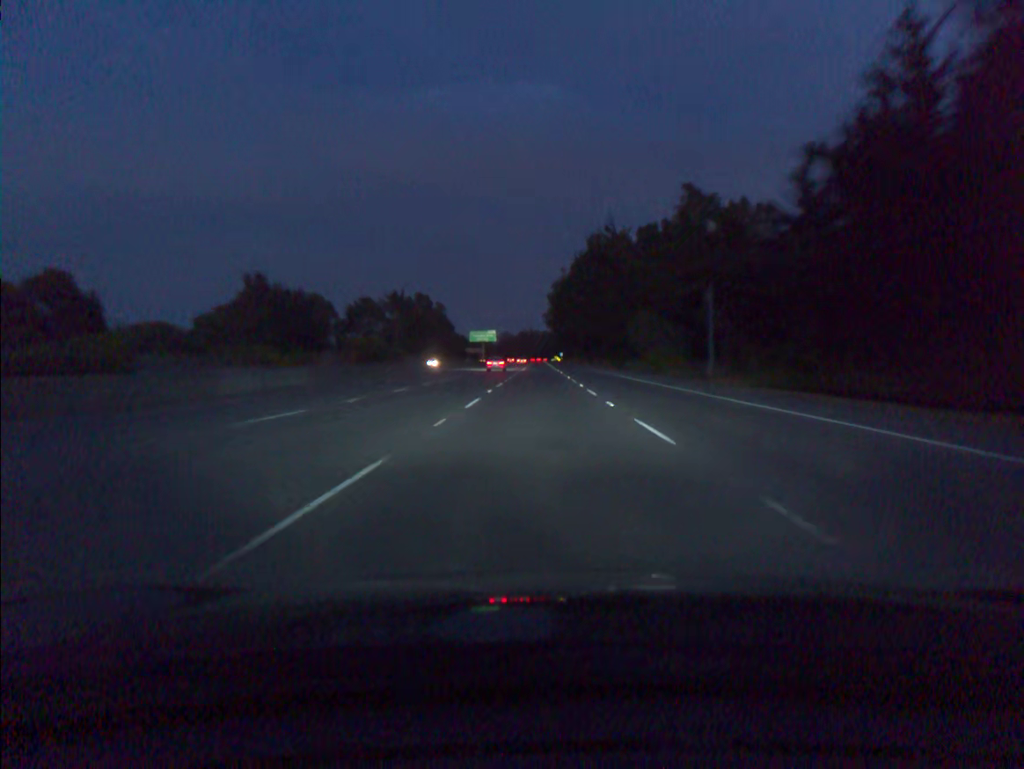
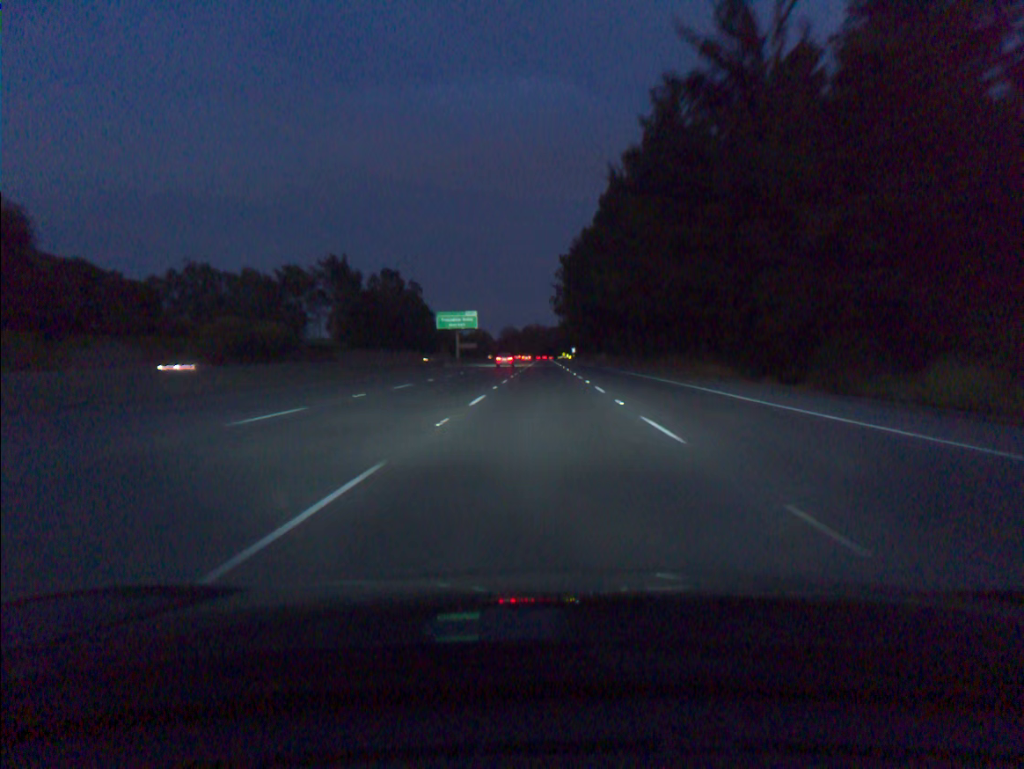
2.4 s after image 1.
(-0.3, +73.3) m; 0°
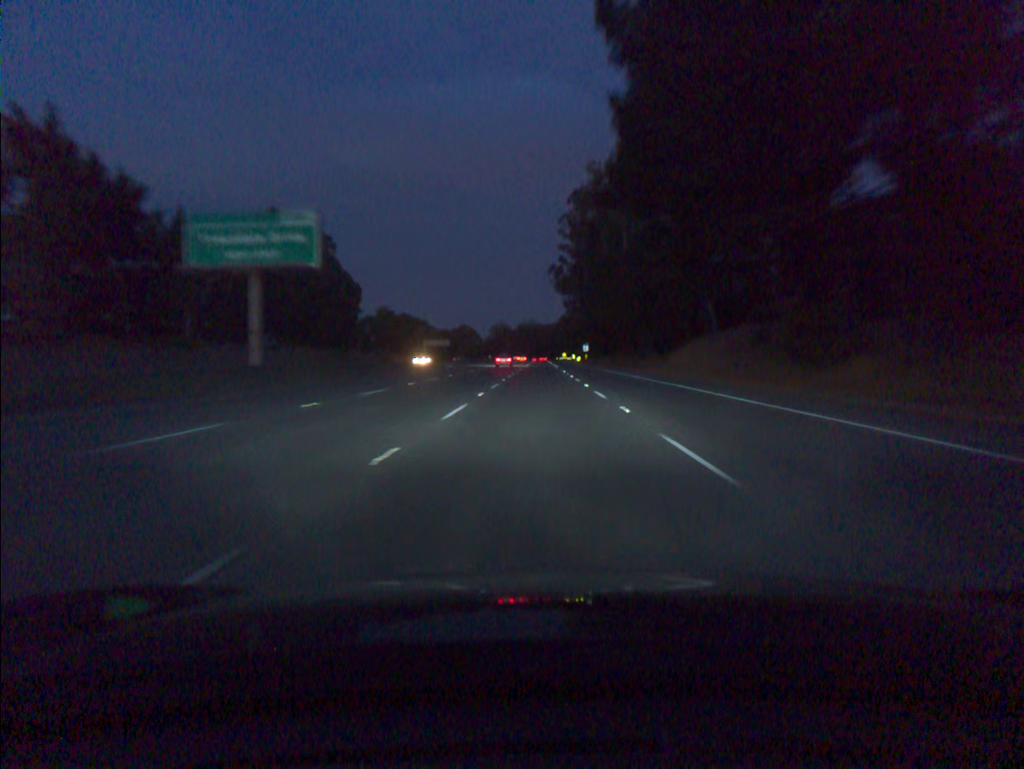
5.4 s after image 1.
(+0.4, +91.6) m; 0°
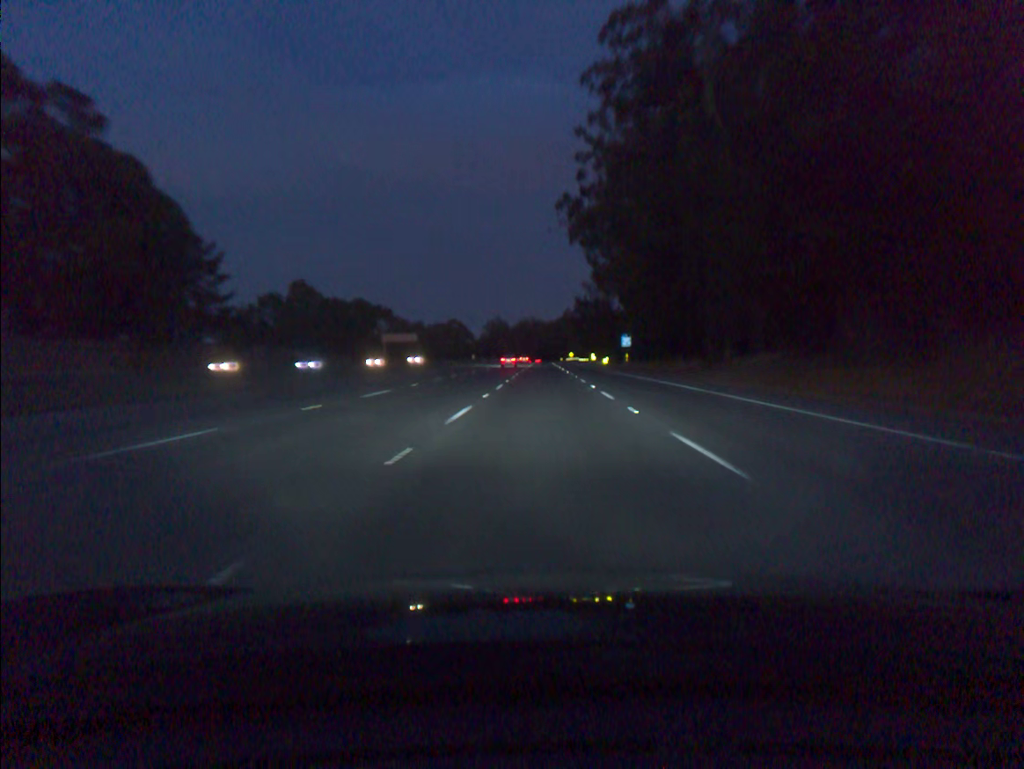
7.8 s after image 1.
(-0.2, +73.3) m; 0°
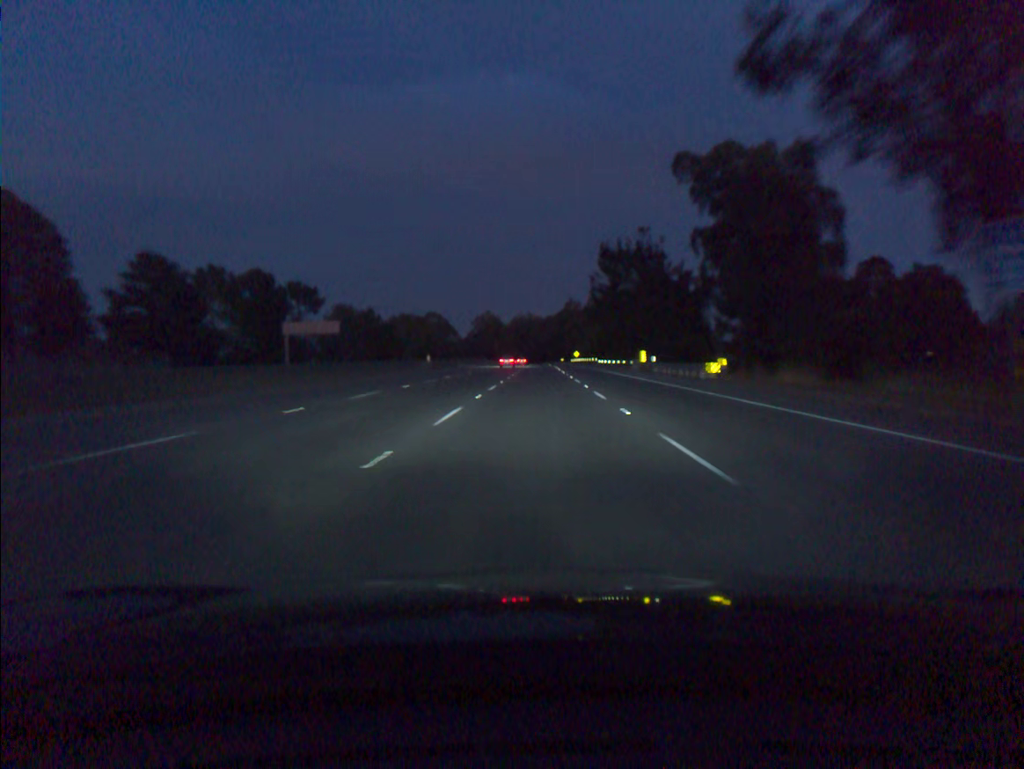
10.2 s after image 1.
(+0.3, +73.3) m; 0°
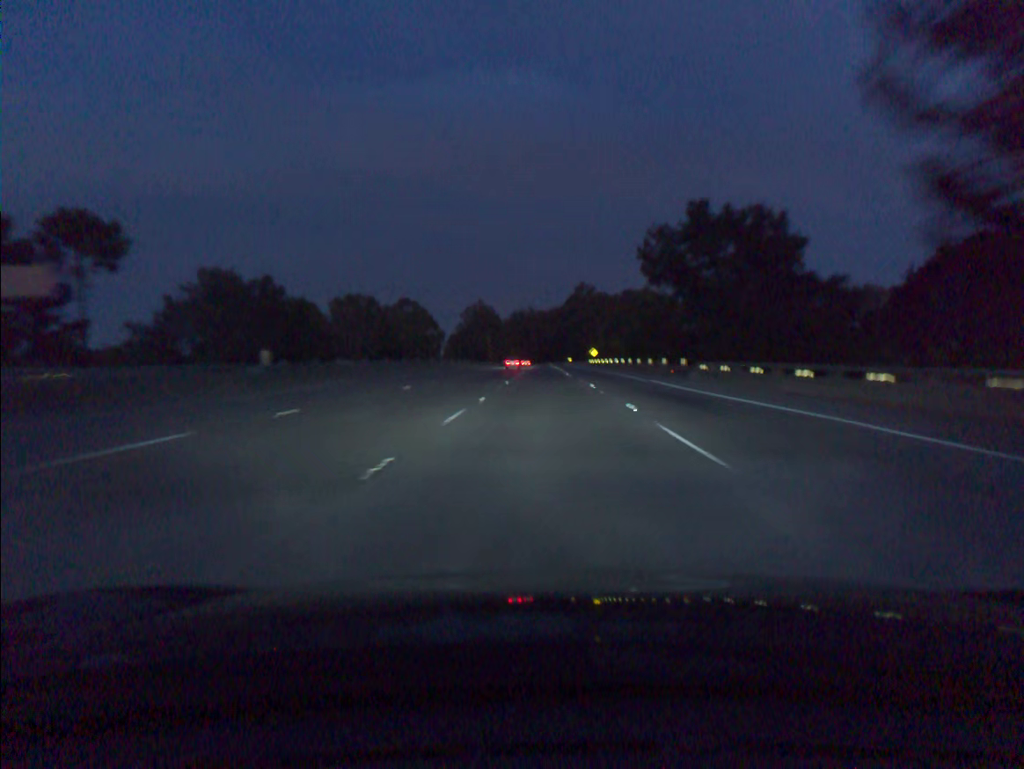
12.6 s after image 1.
(-0.2, +73.3) m; 0°
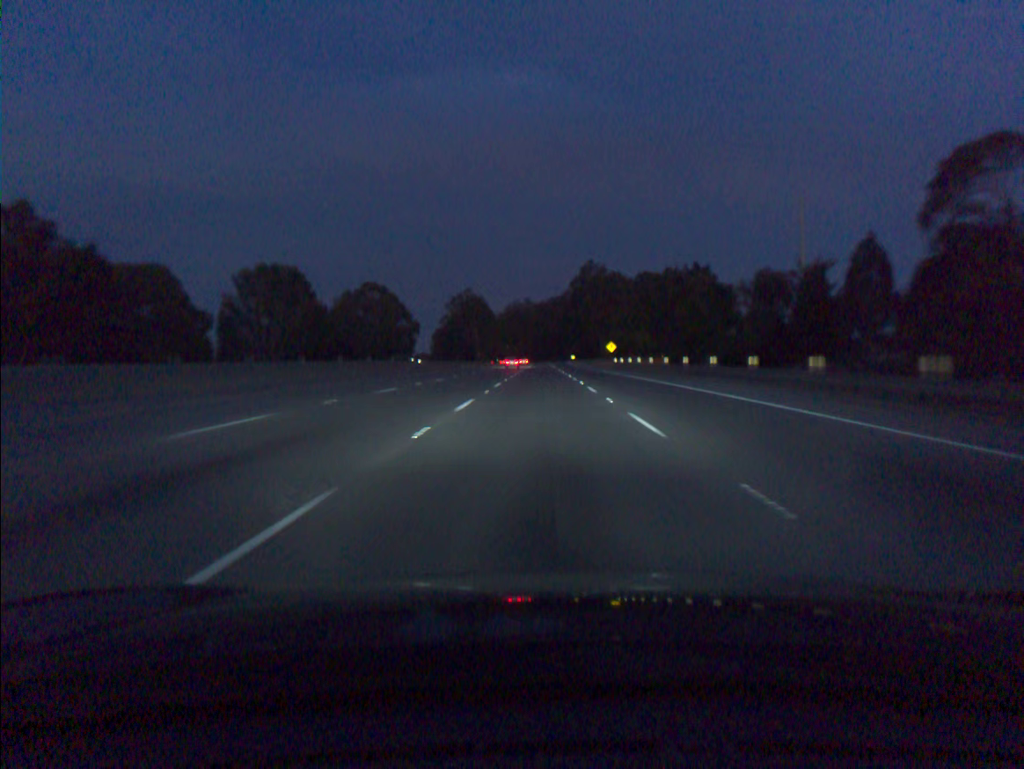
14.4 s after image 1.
(+0.1, +55.0) m; 0°
